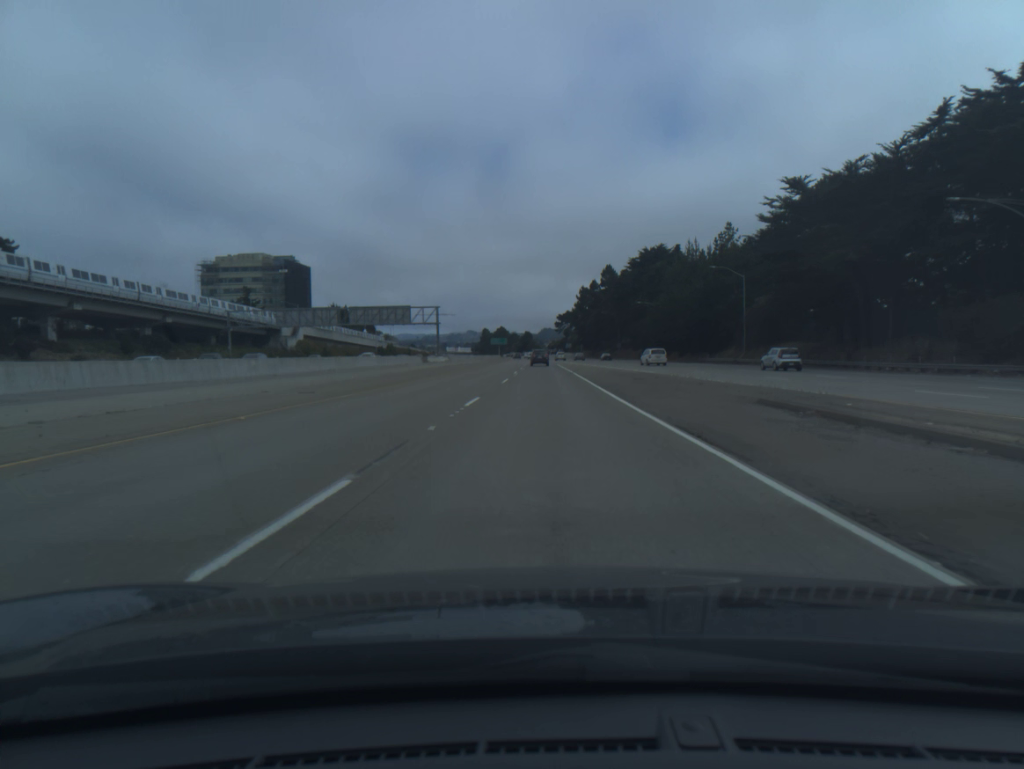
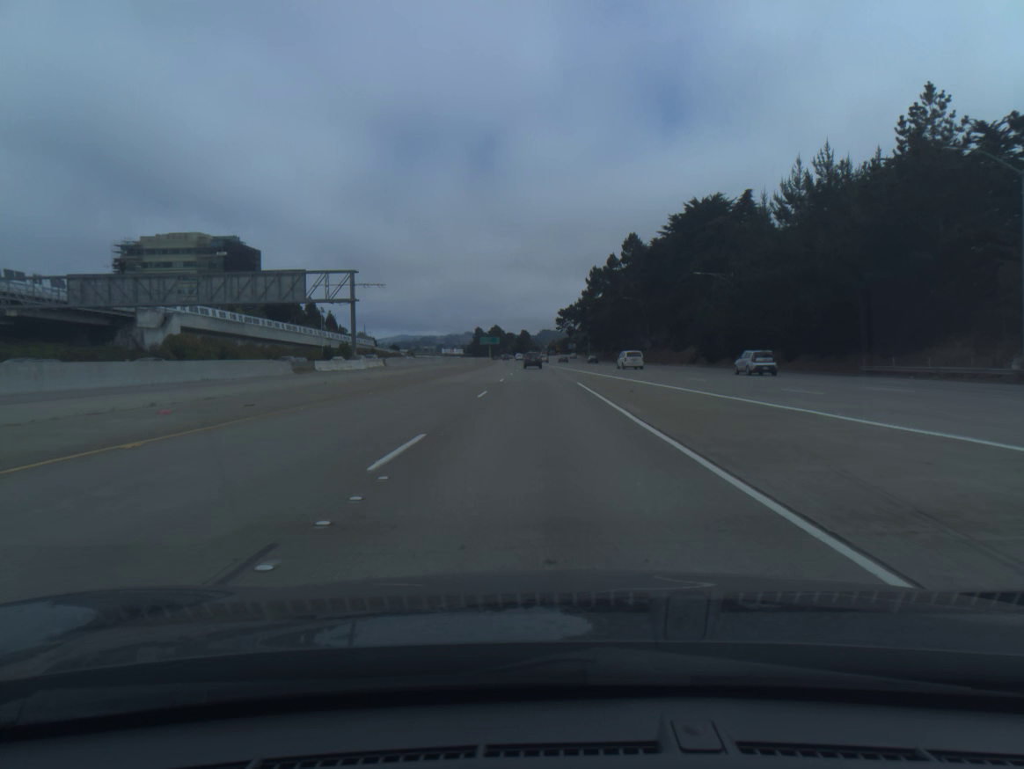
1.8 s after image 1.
(+0.1, +54.9) m; 0°
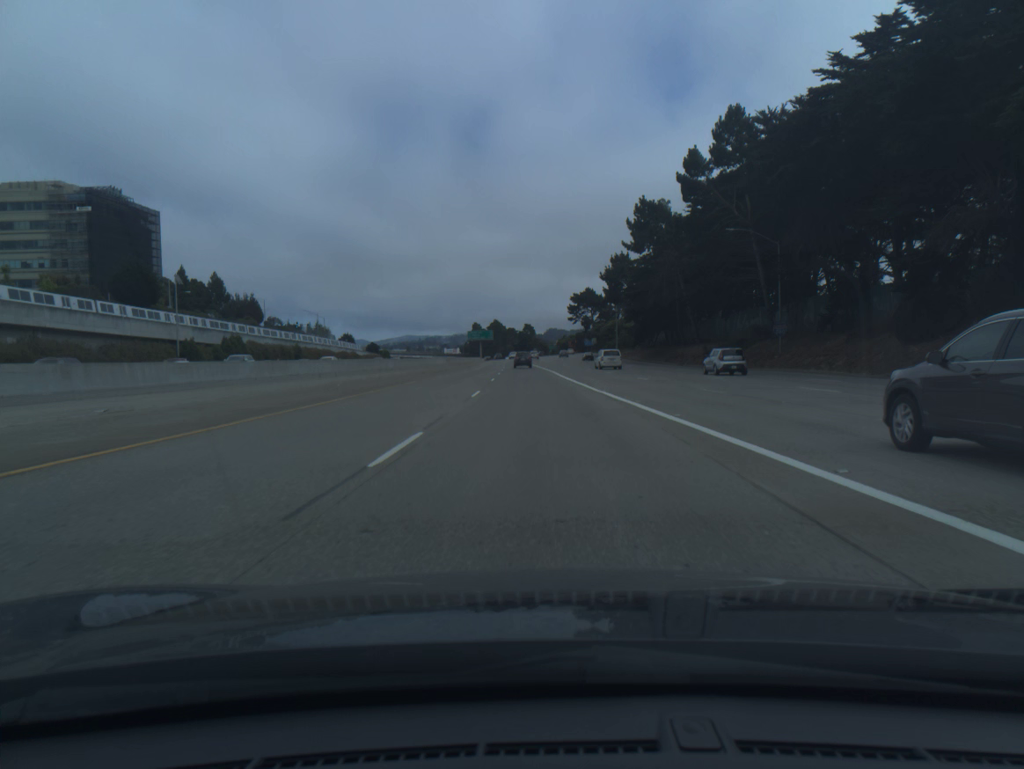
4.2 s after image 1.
(-0.4, +73.3) m; 0°
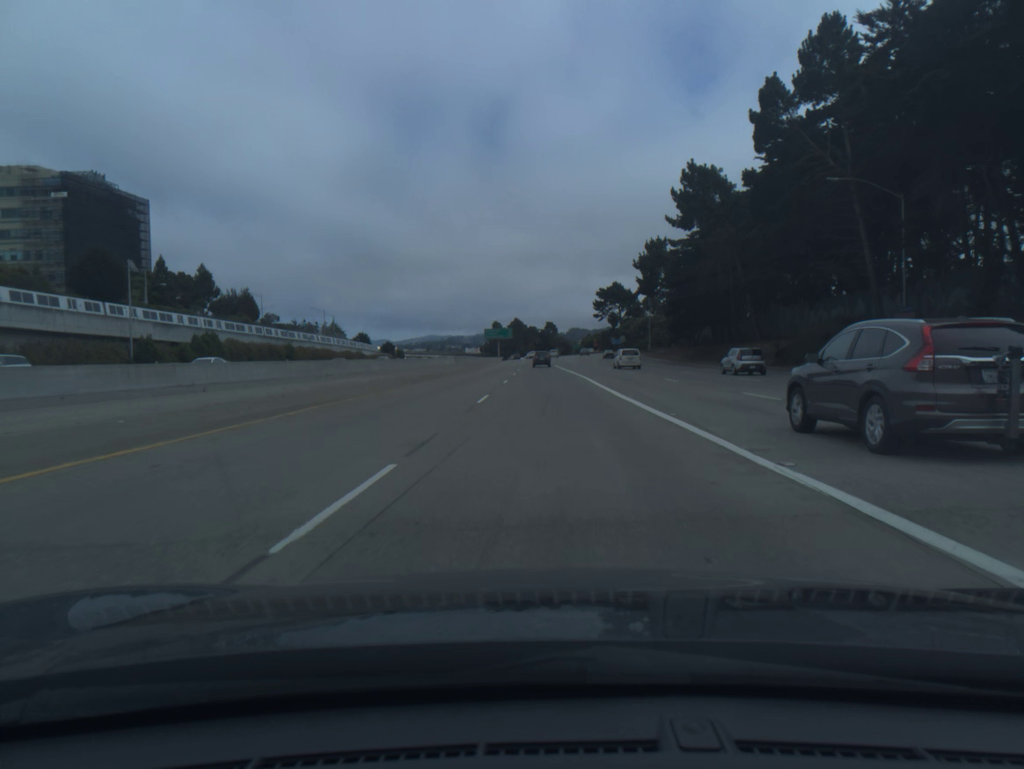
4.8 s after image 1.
(-0.3, +18.3) m; -2°
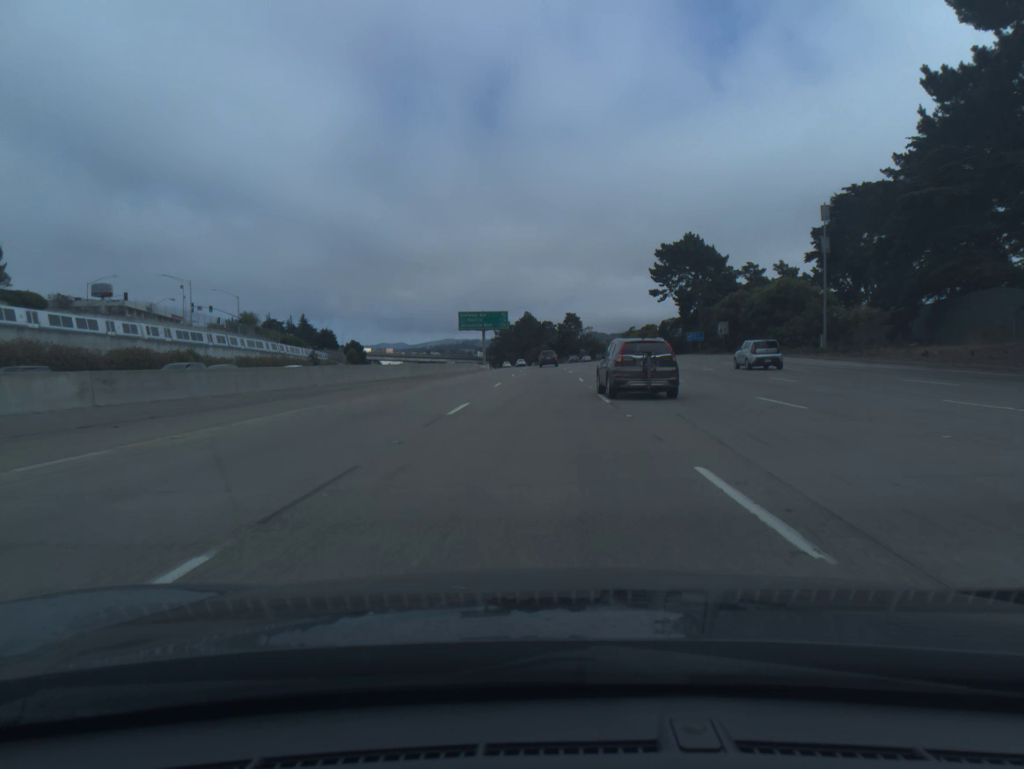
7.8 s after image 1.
(-0.5, +91.6) m; -1°
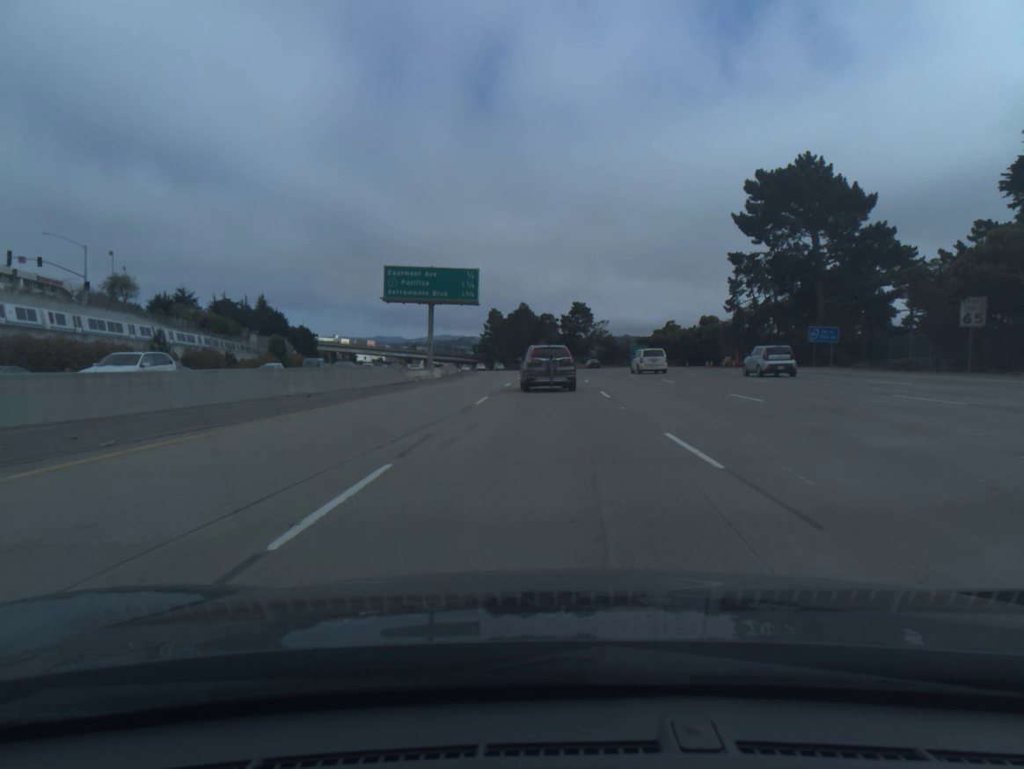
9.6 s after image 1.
(0.0, +54.9) m; 0°
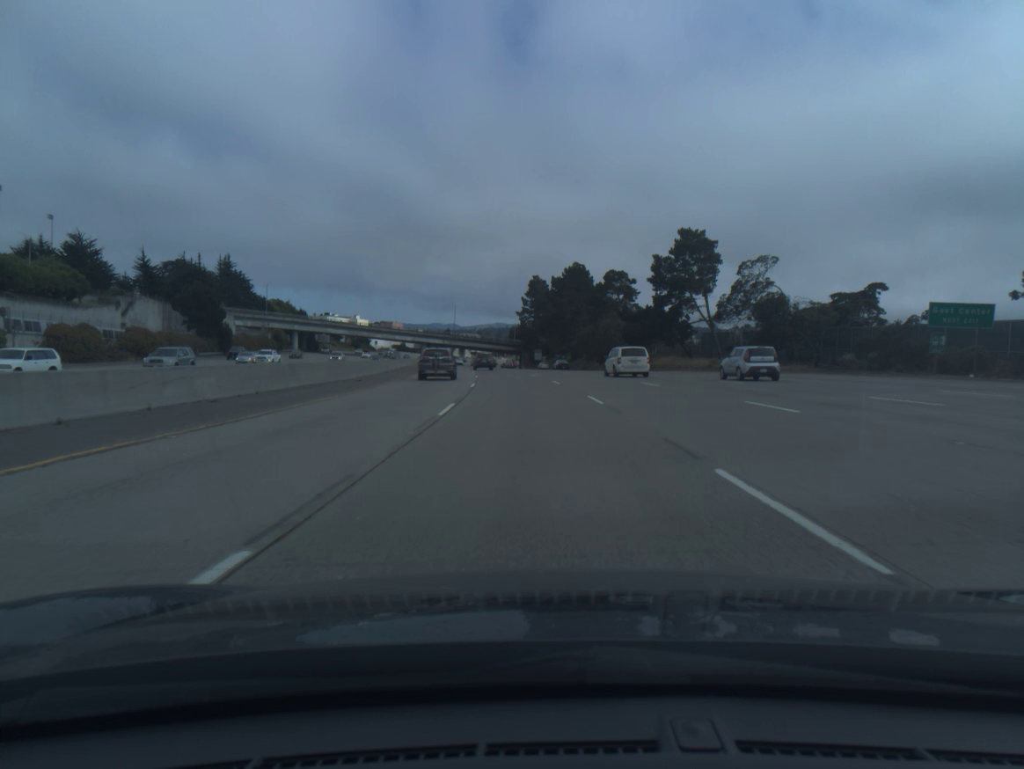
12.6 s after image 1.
(-1.2, +91.4) m; -4°
